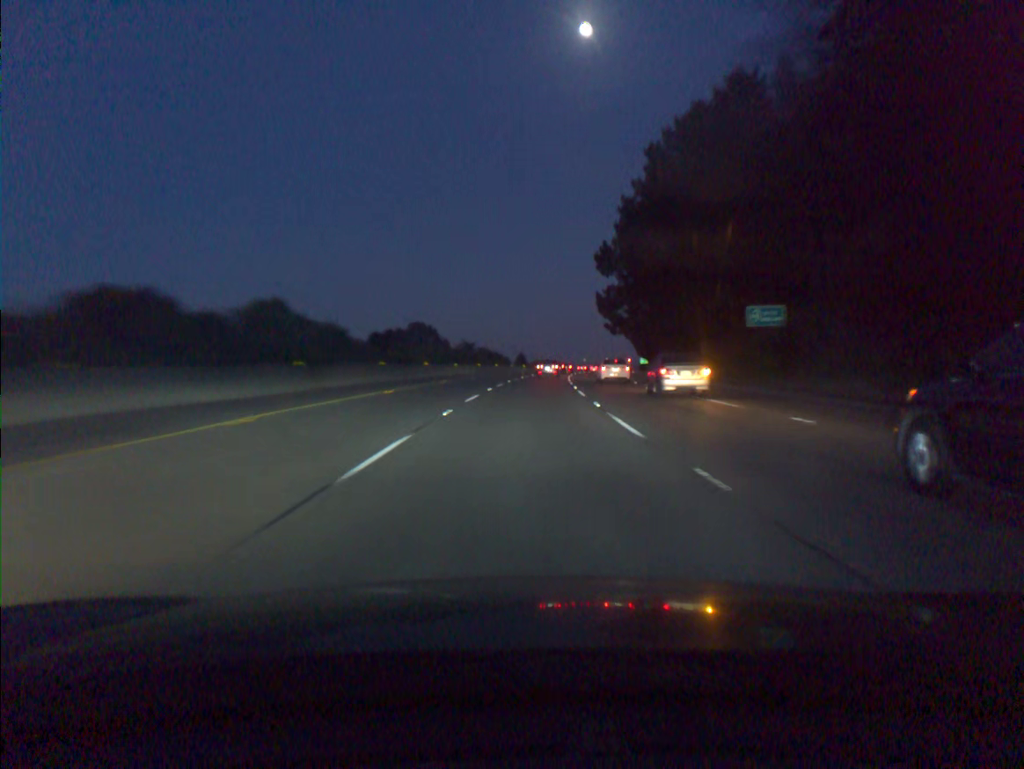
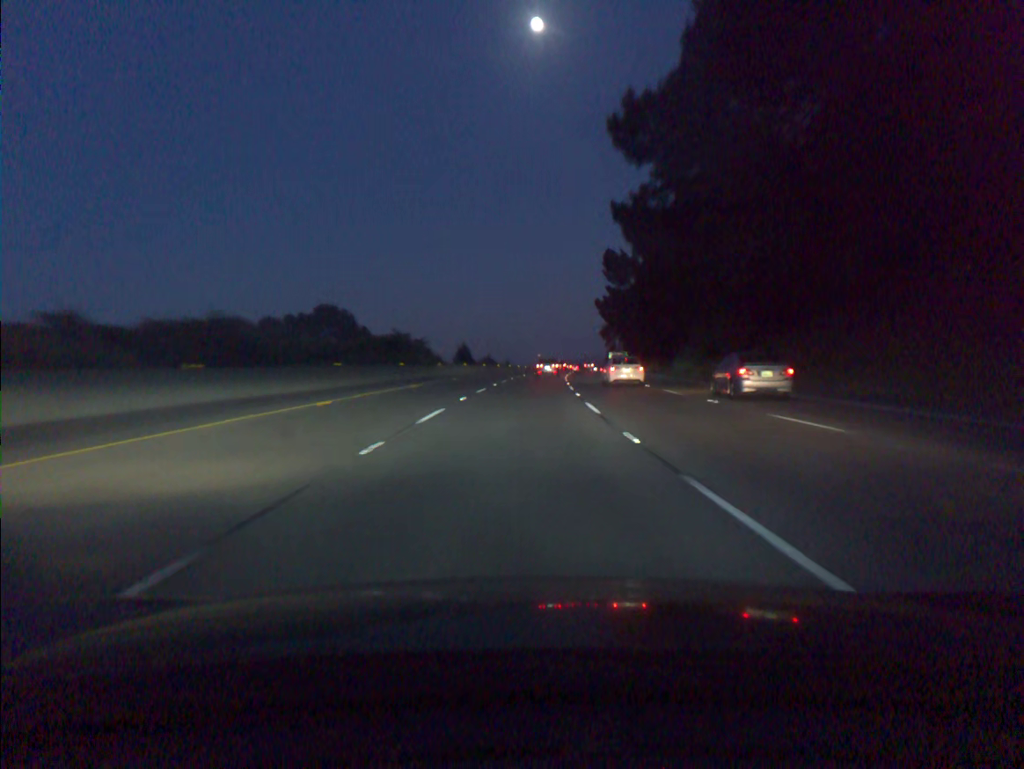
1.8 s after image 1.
(+1.7, +51.4) m; +4°
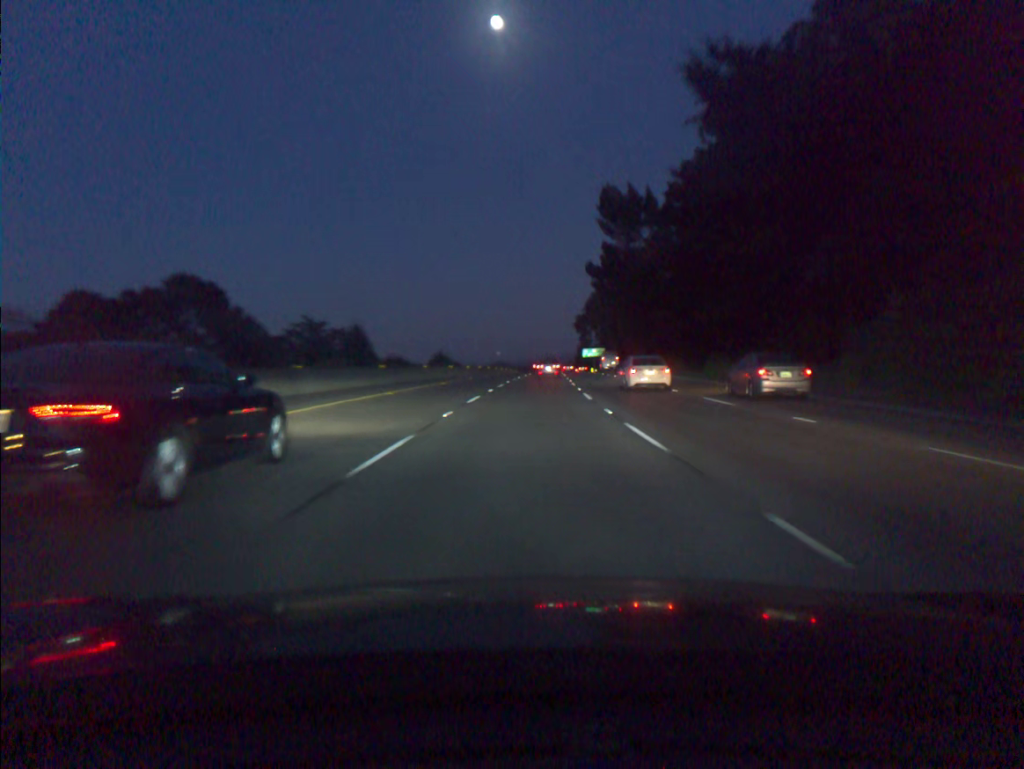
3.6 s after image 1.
(+1.2, +50.5) m; +3°
